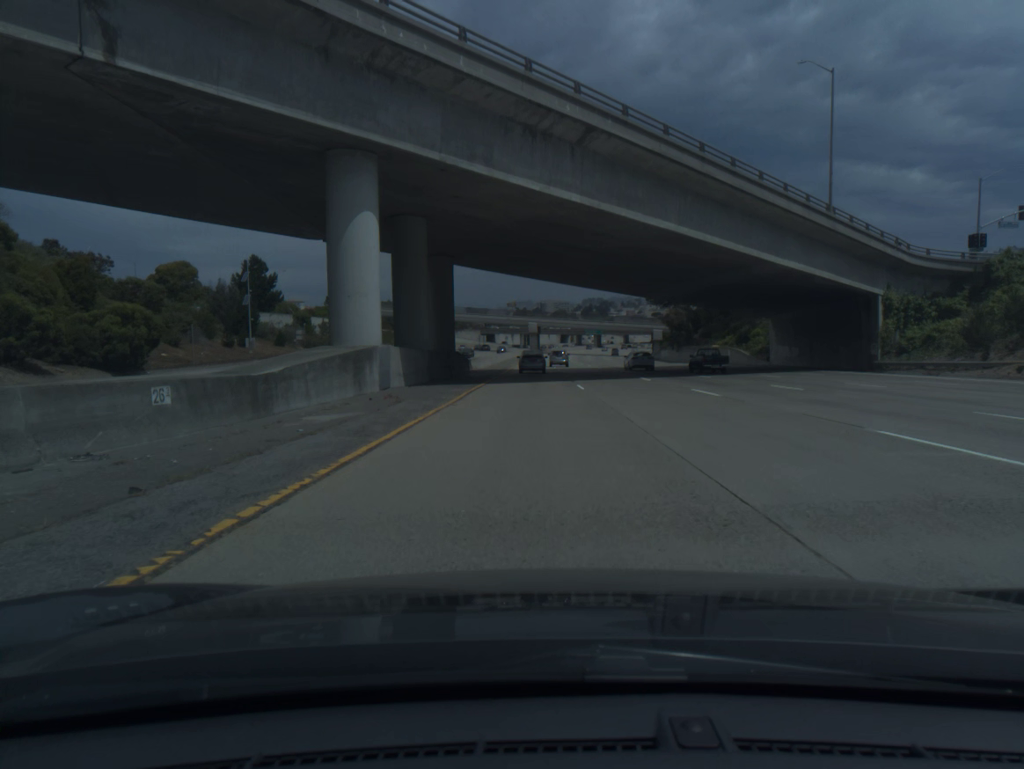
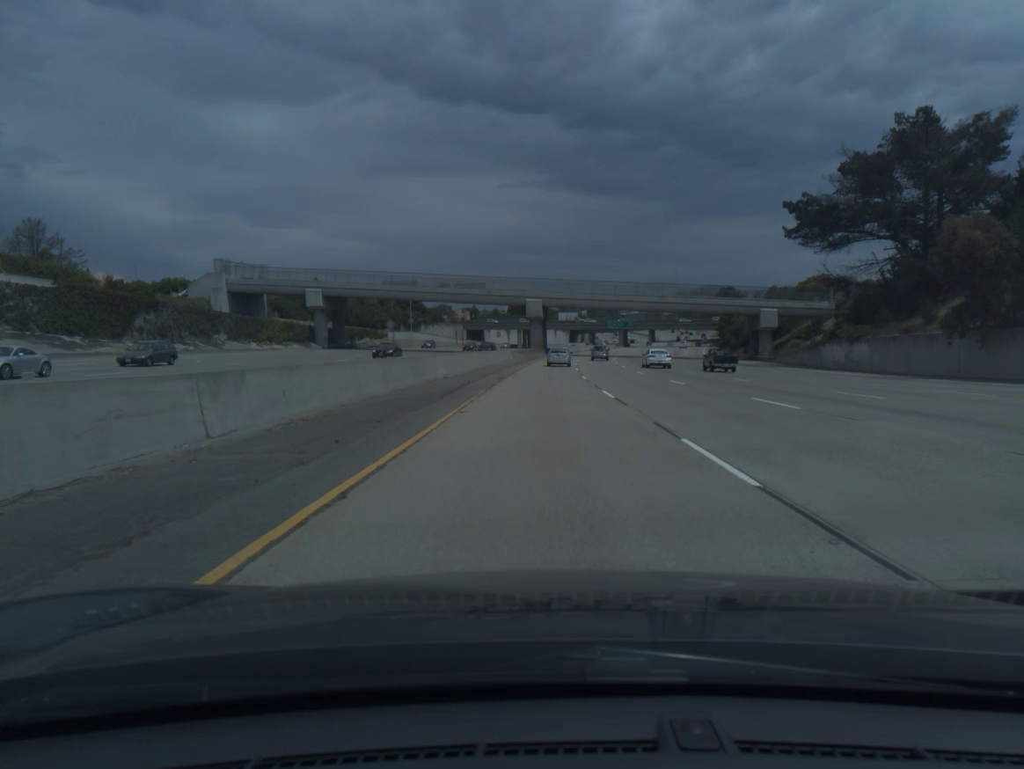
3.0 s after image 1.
(-0.8, +90.5) m; 0°
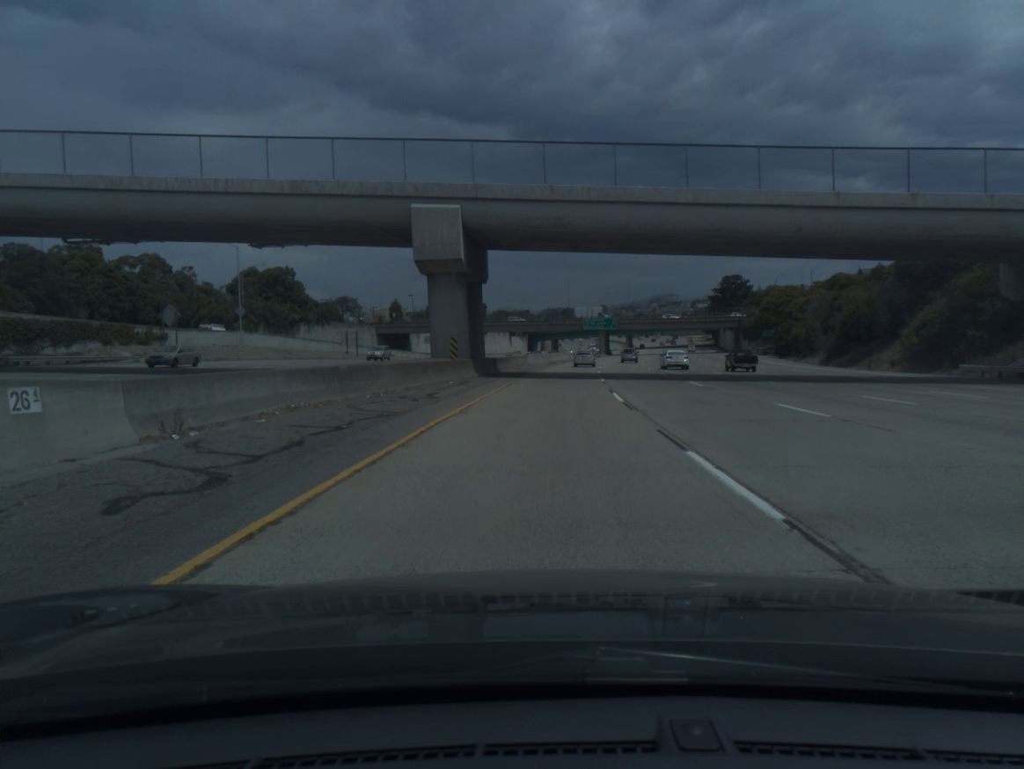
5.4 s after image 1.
(+1.5, +72.9) m; +3°
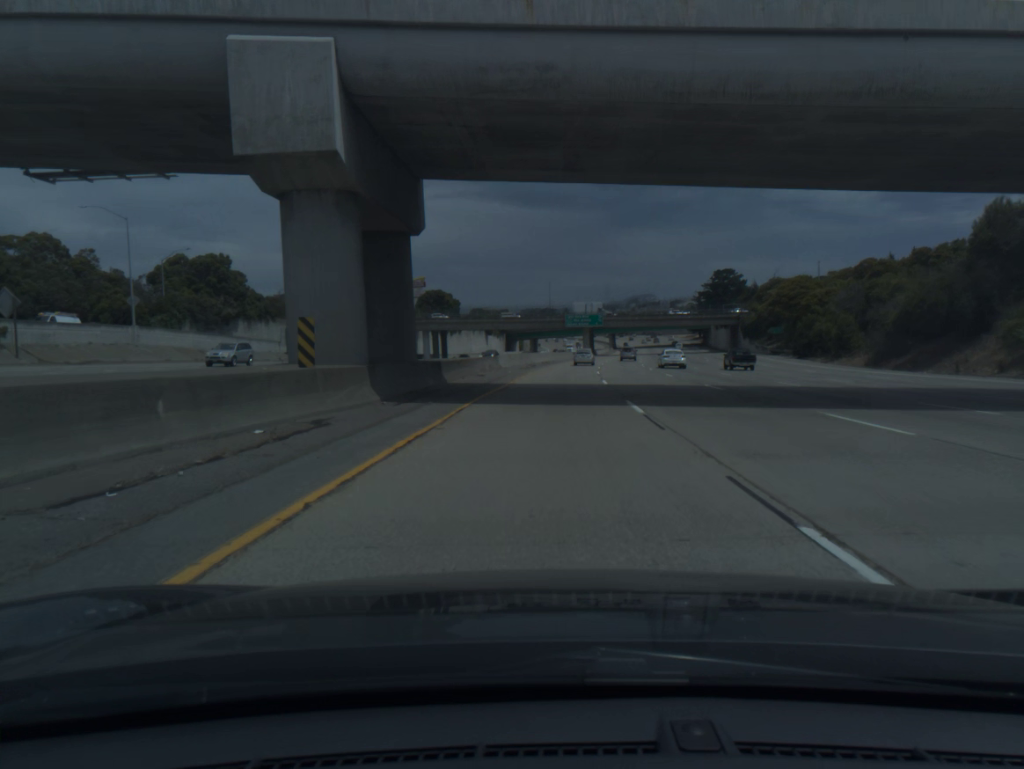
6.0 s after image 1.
(+0.2, +18.4) m; +2°
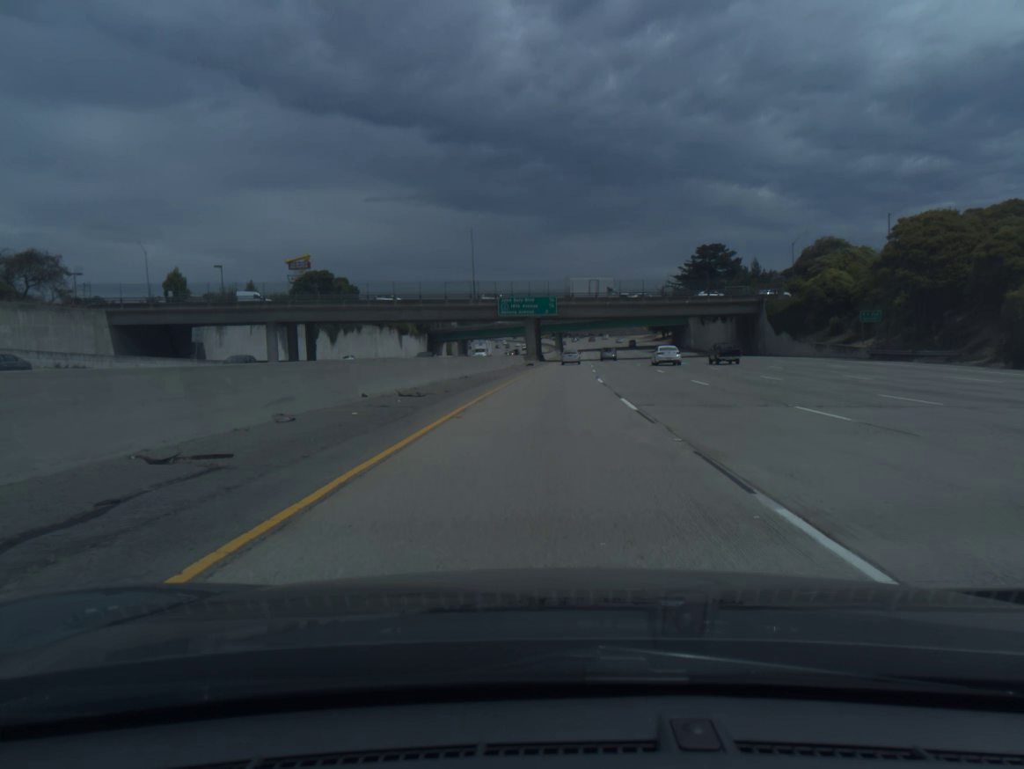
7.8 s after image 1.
(+2.2, +55.5) m; +5°
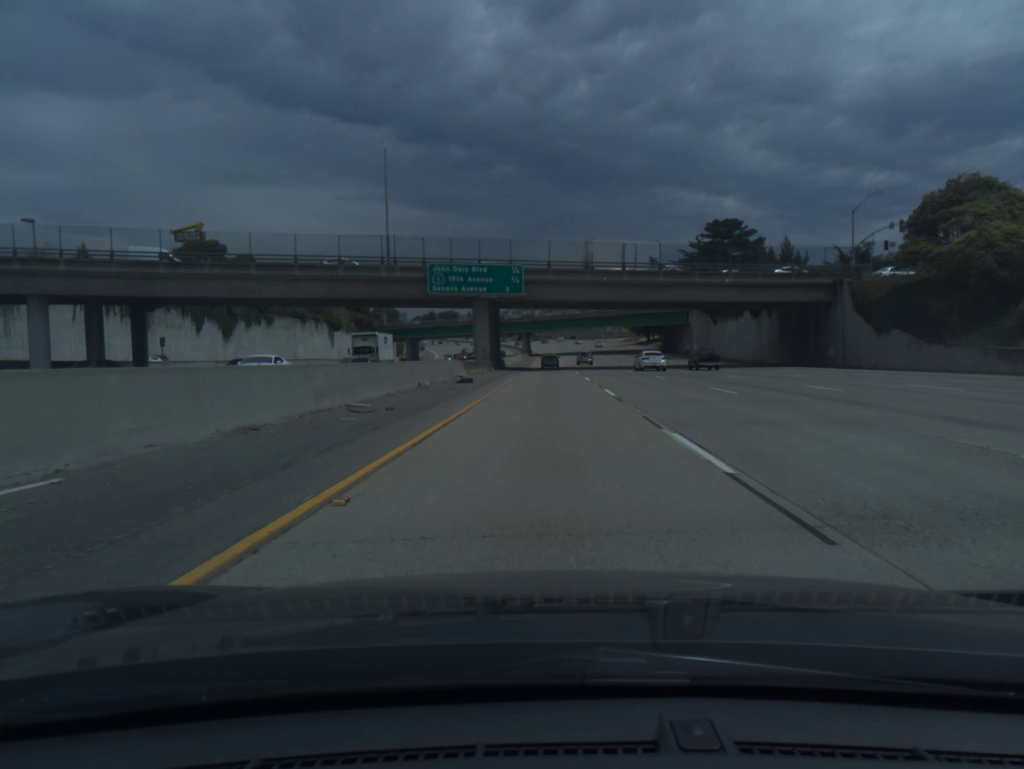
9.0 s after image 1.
(+0.8, +37.4) m; +2°
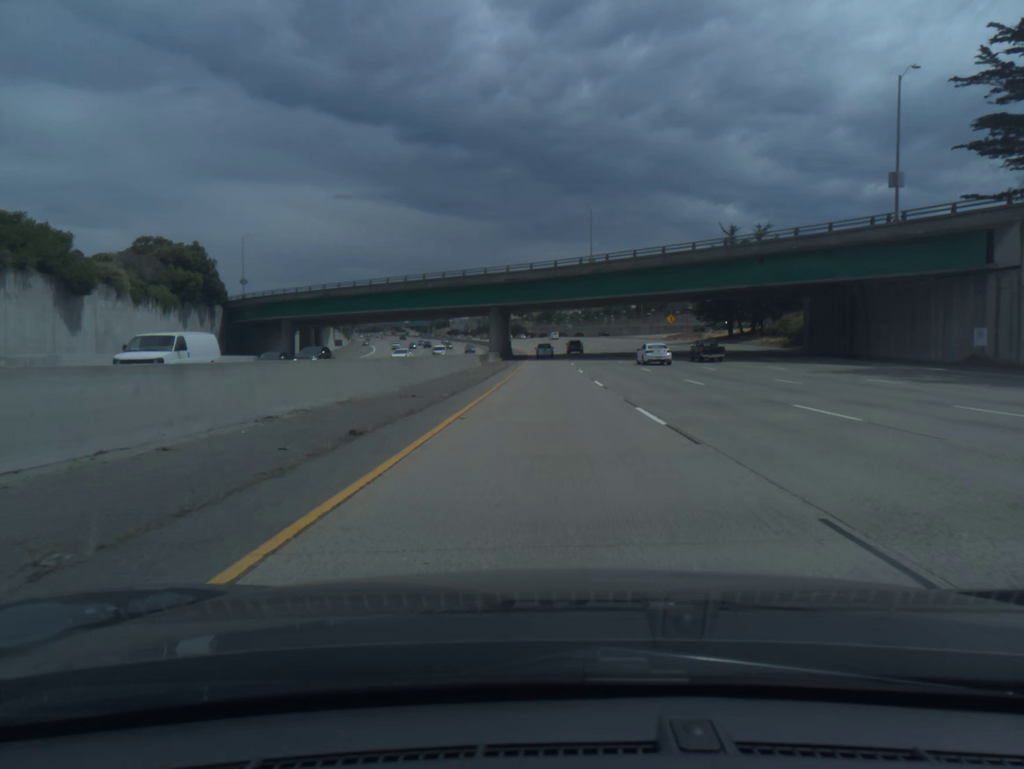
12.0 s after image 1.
(+0.9, +94.4) m; 0°
